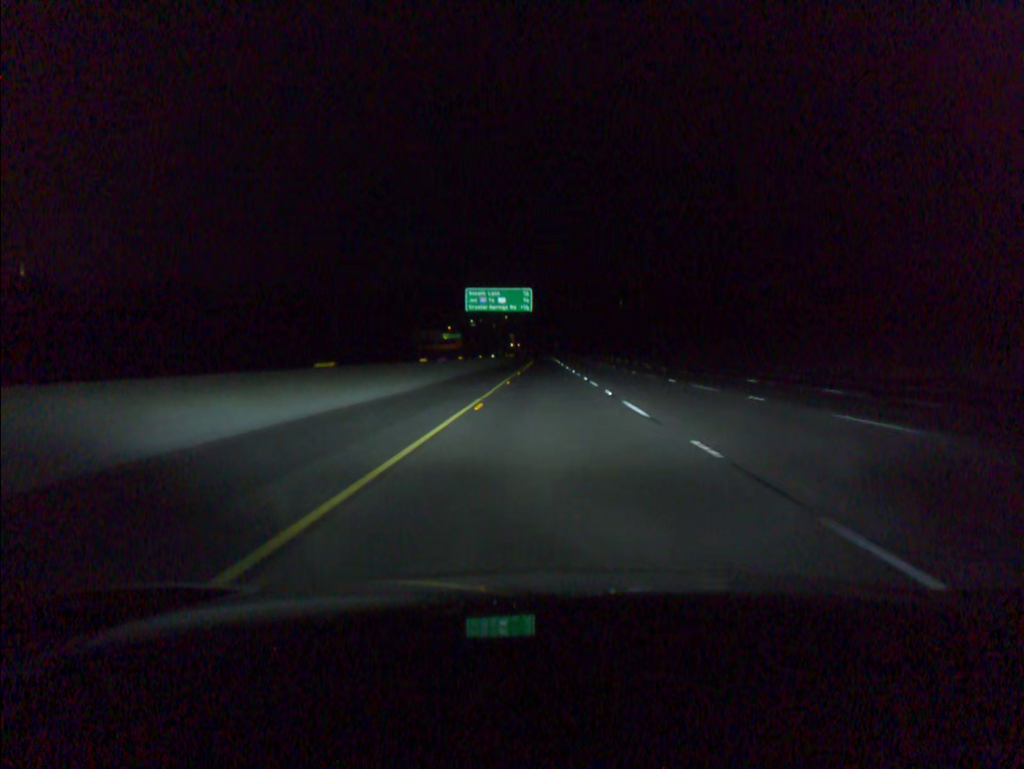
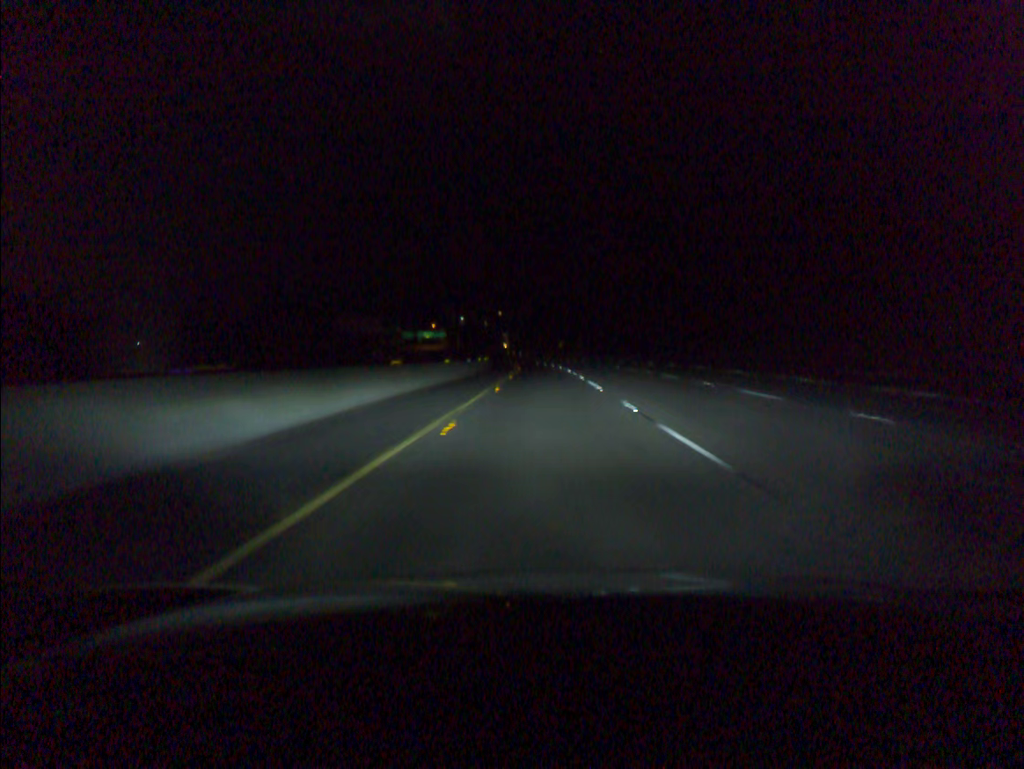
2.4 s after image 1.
(+0.2, +78.4) m; 0°
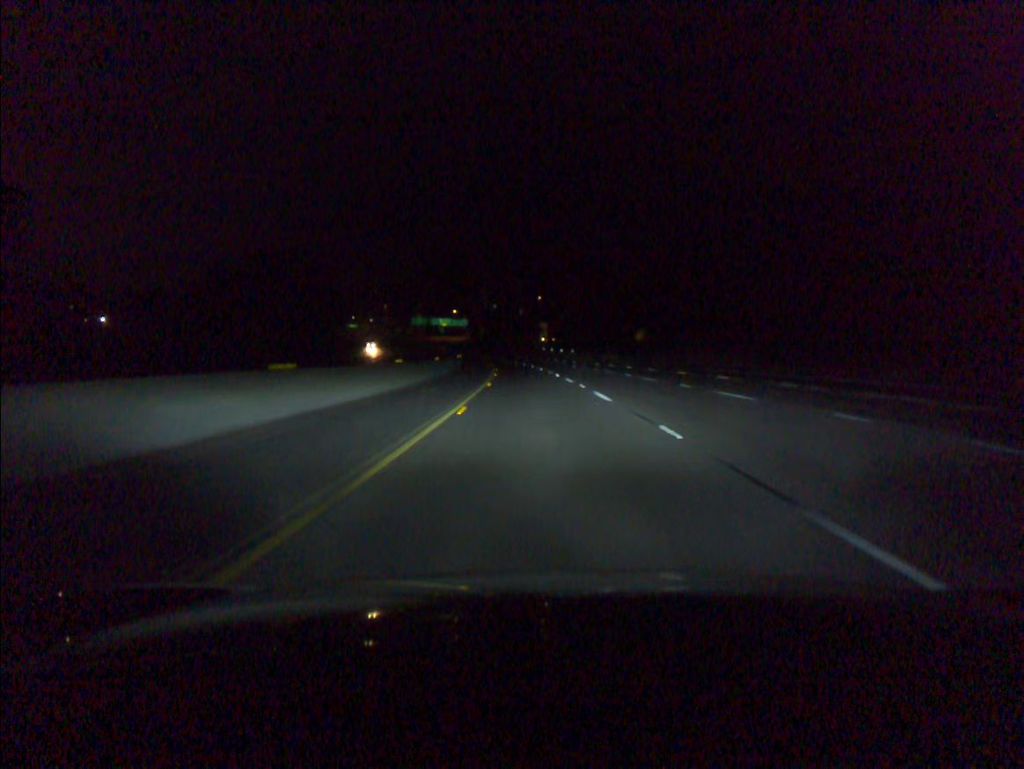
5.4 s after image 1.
(-1.8, +98.1) m; -3°
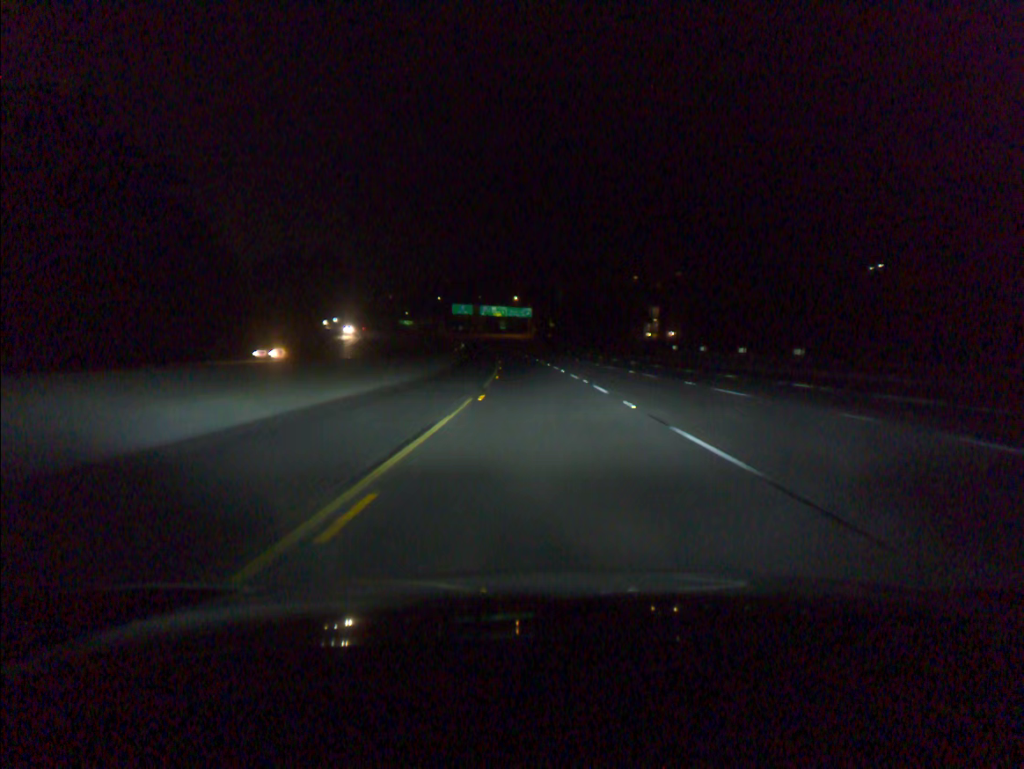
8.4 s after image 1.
(-5.2, +98.3) m; -6°
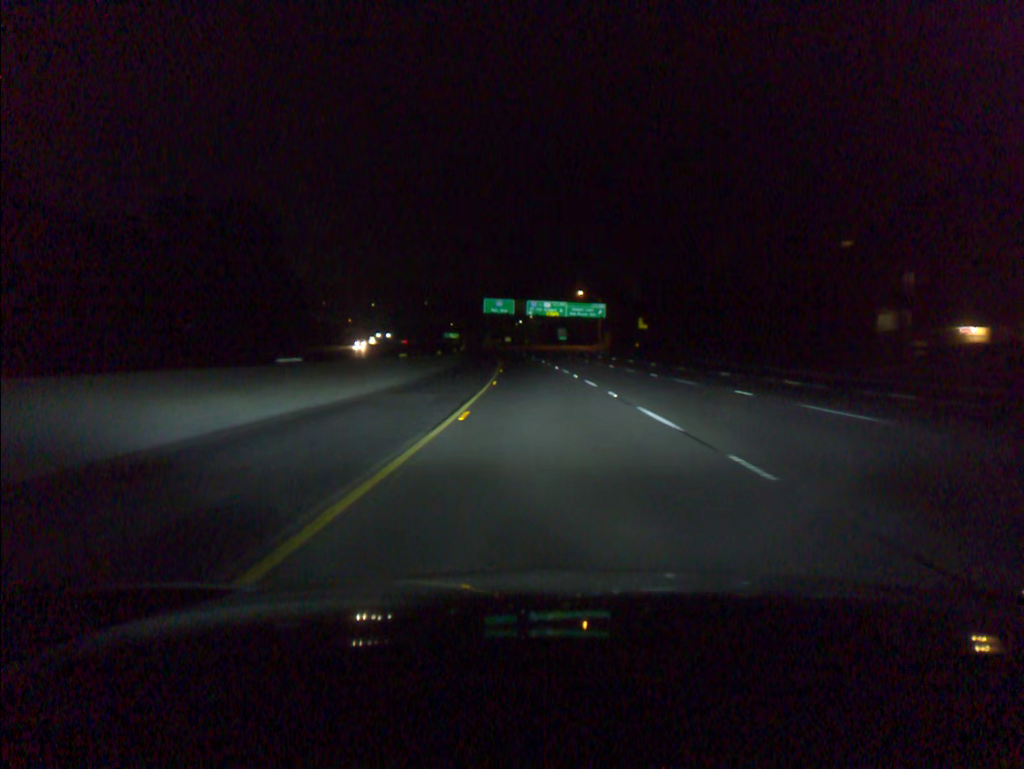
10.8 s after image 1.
(-3.2, +78.5) m; -5°
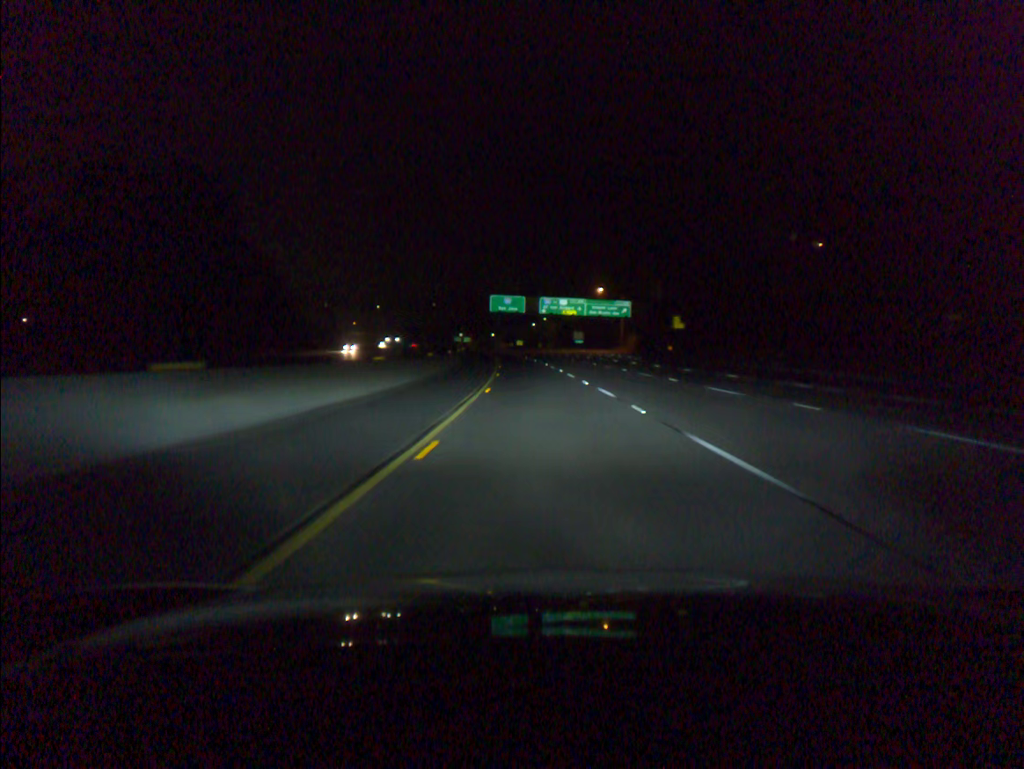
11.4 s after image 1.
(-0.2, +19.6) m; -1°
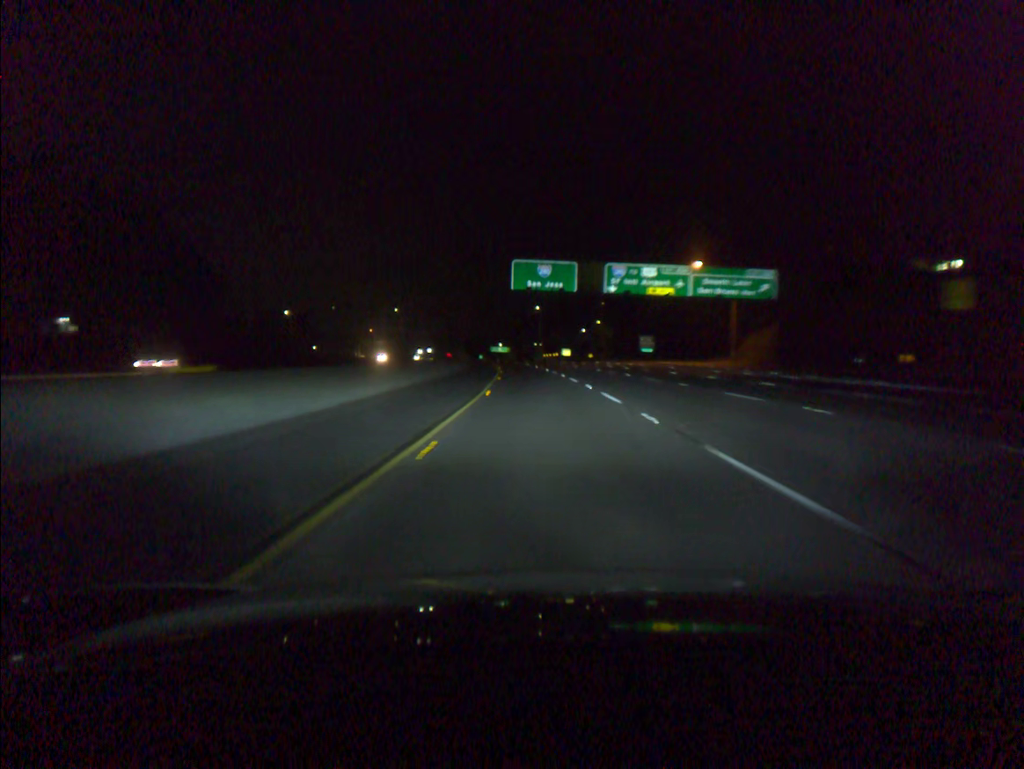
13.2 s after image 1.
(-1.7, +58.4) m; -3°
